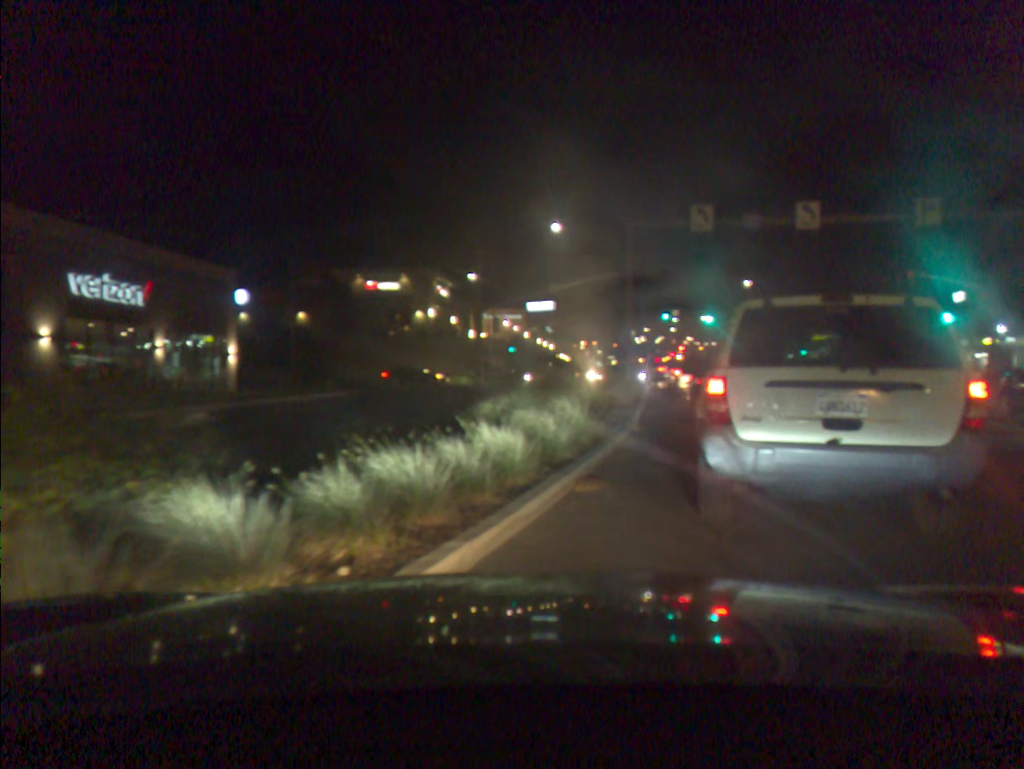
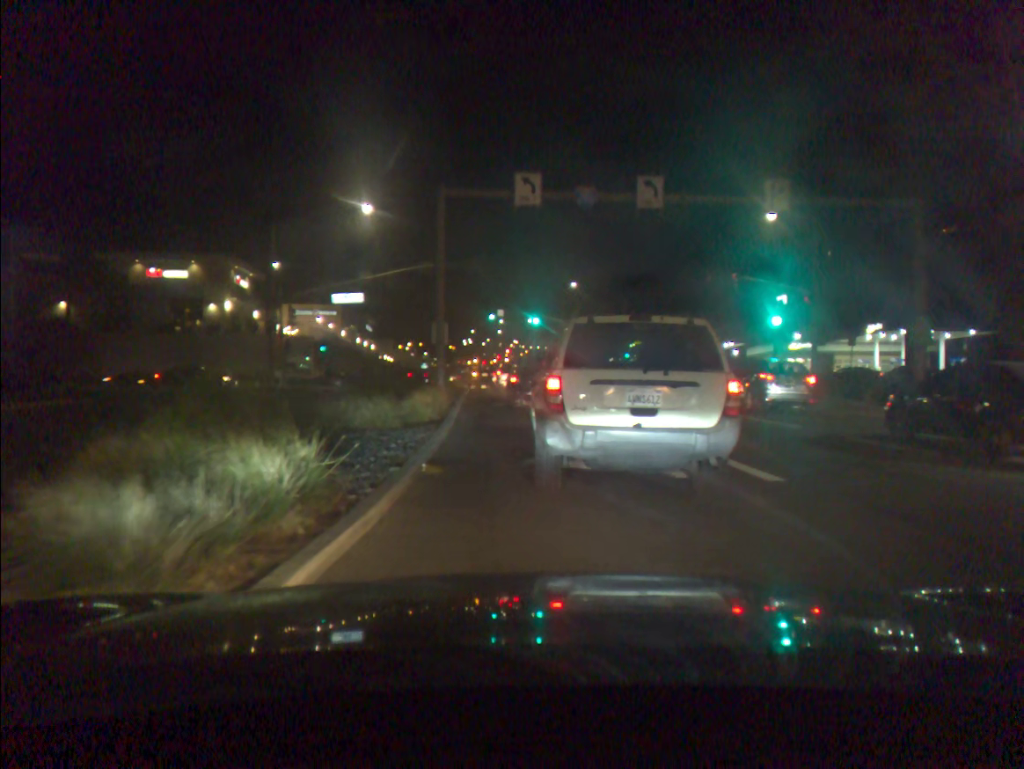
(+0.3, +5.3) m; +4°
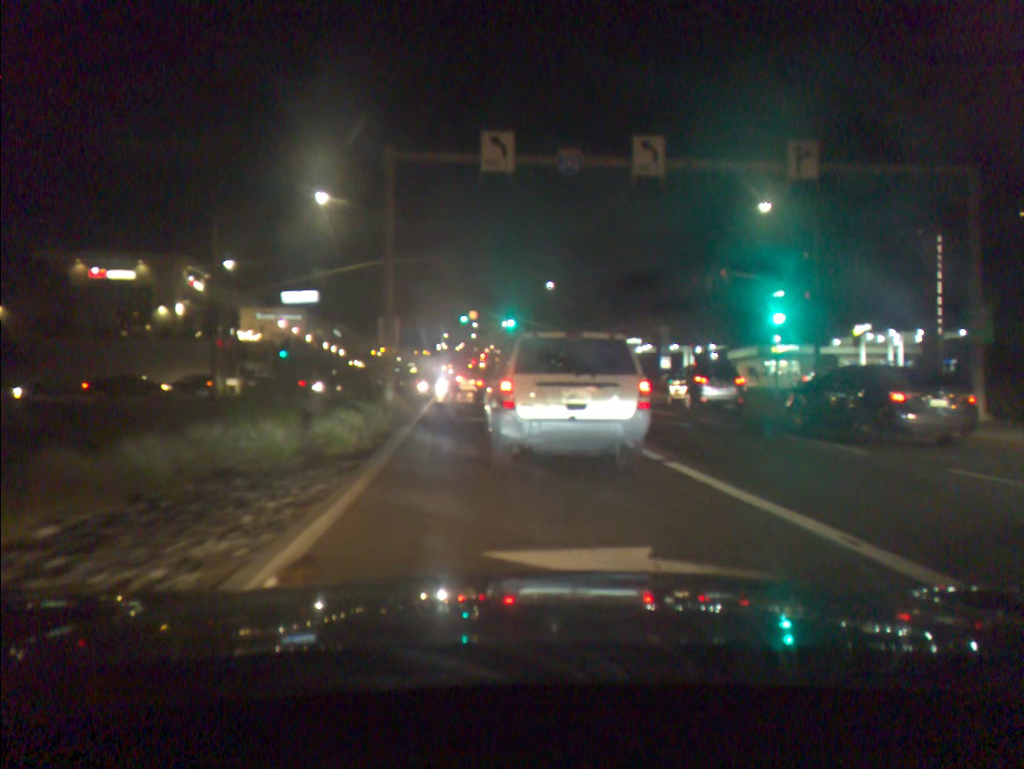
(+0.1, +4.5) m; +2°
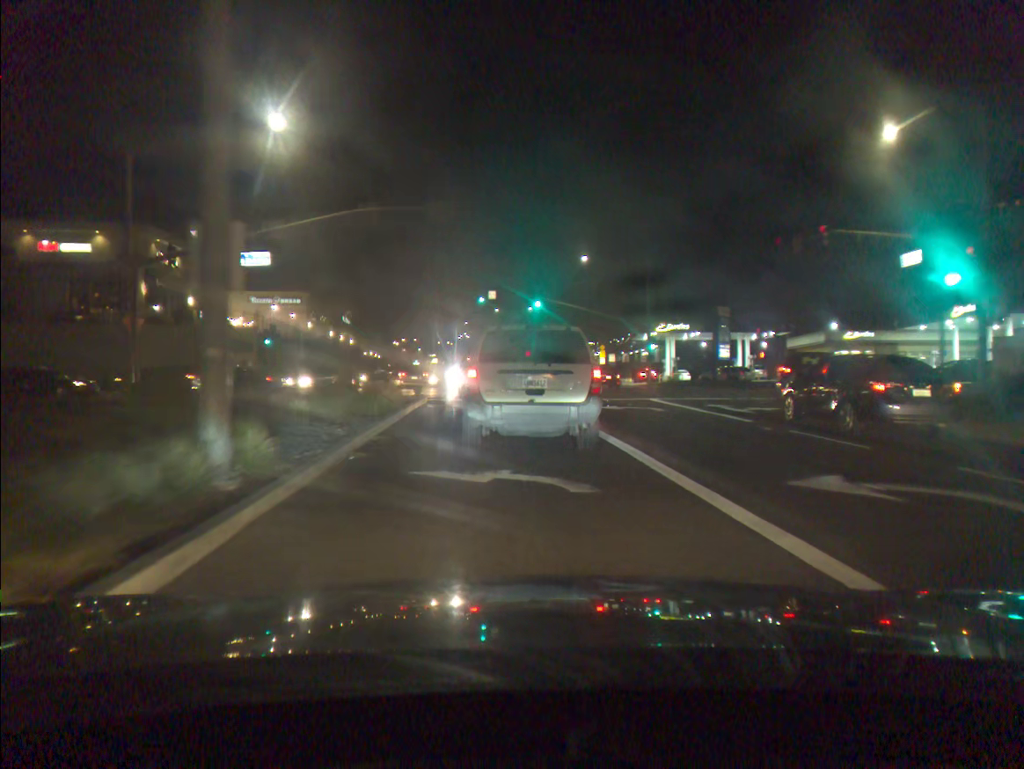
(-0.2, +11.0) m; -3°
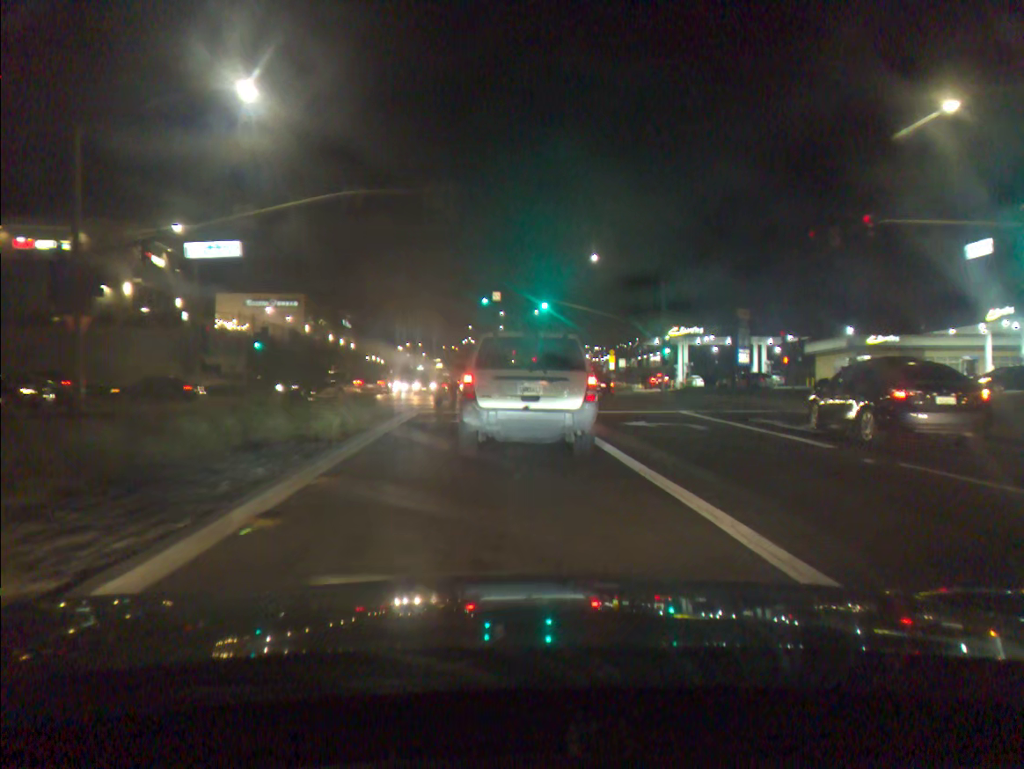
(0.0, +4.0) m; 0°
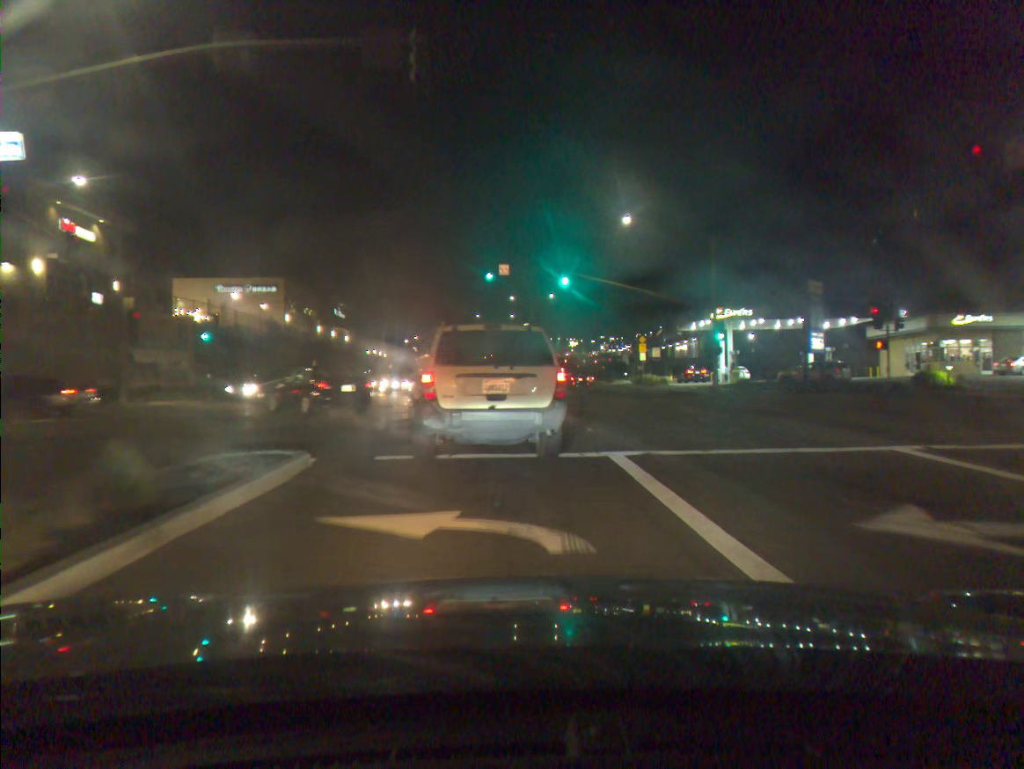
(-0.1, +11.9) m; -1°
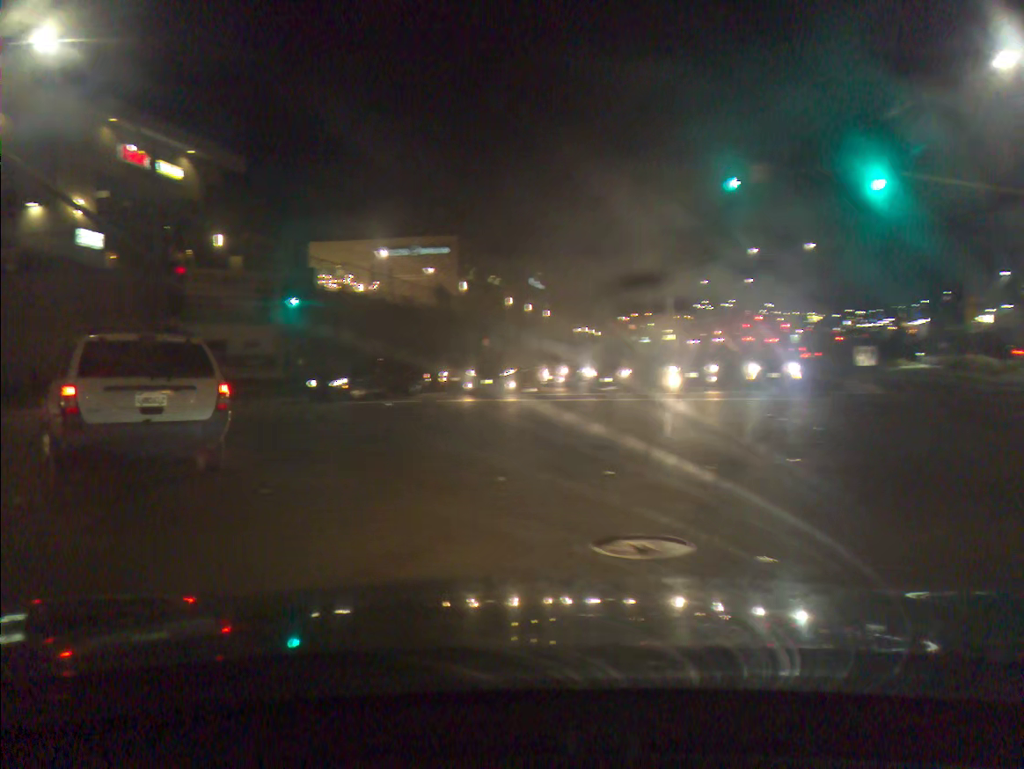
(-1.3, +19.2) m; -22°
